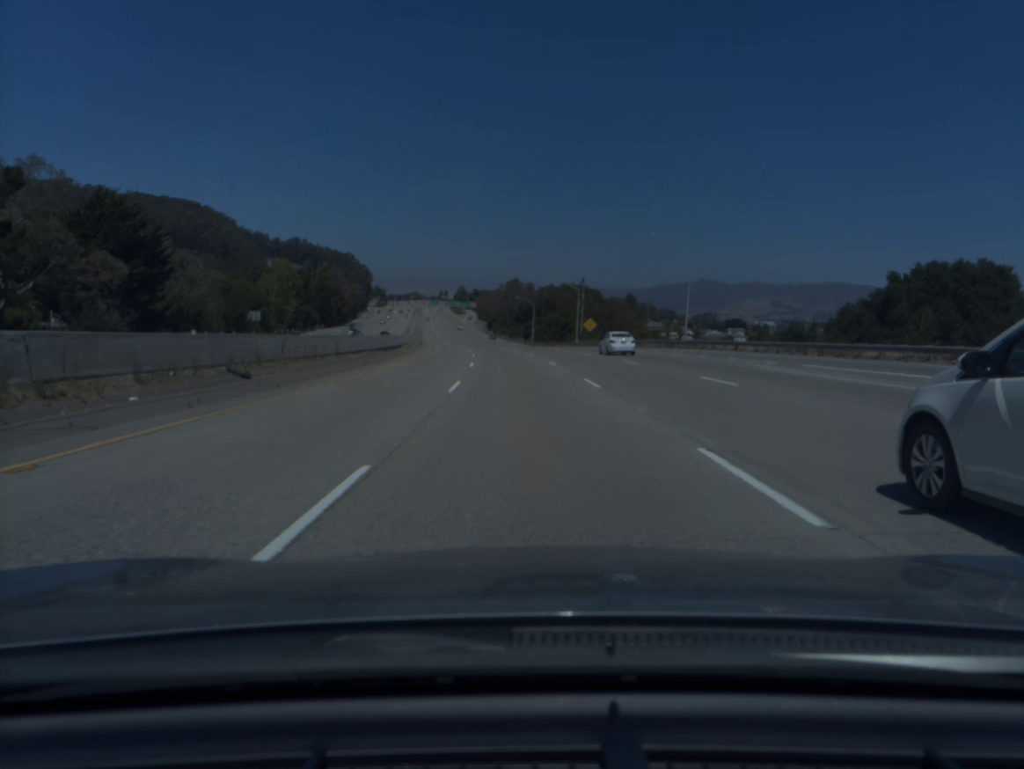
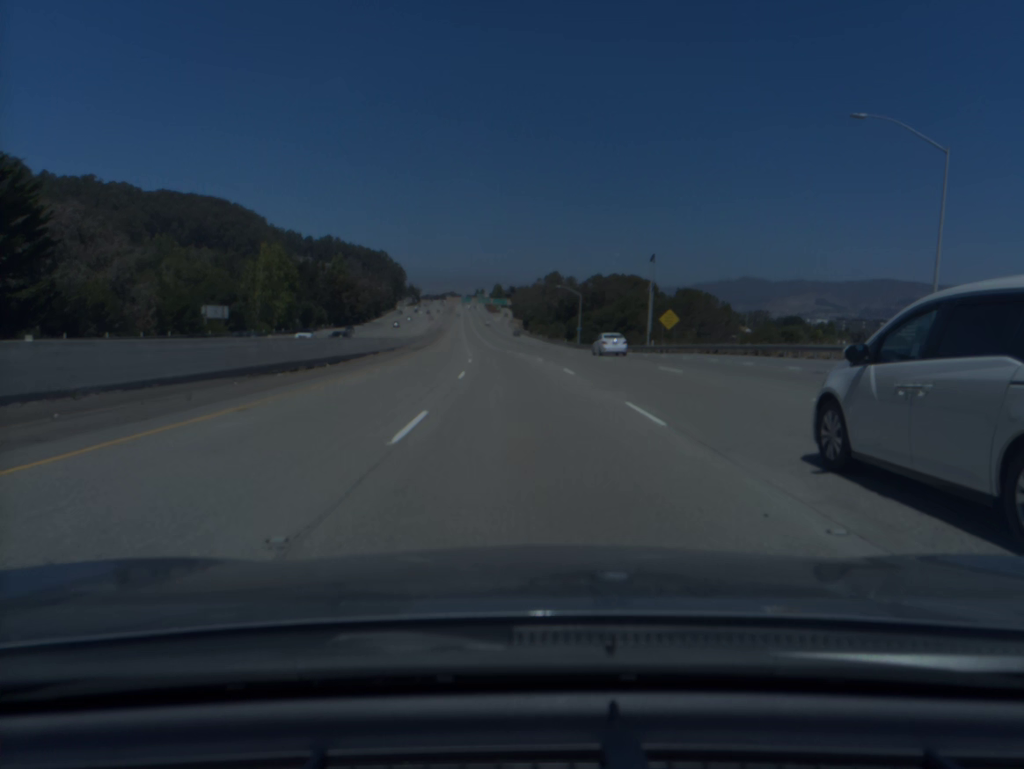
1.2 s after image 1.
(-0.9, +37.8) m; -3°
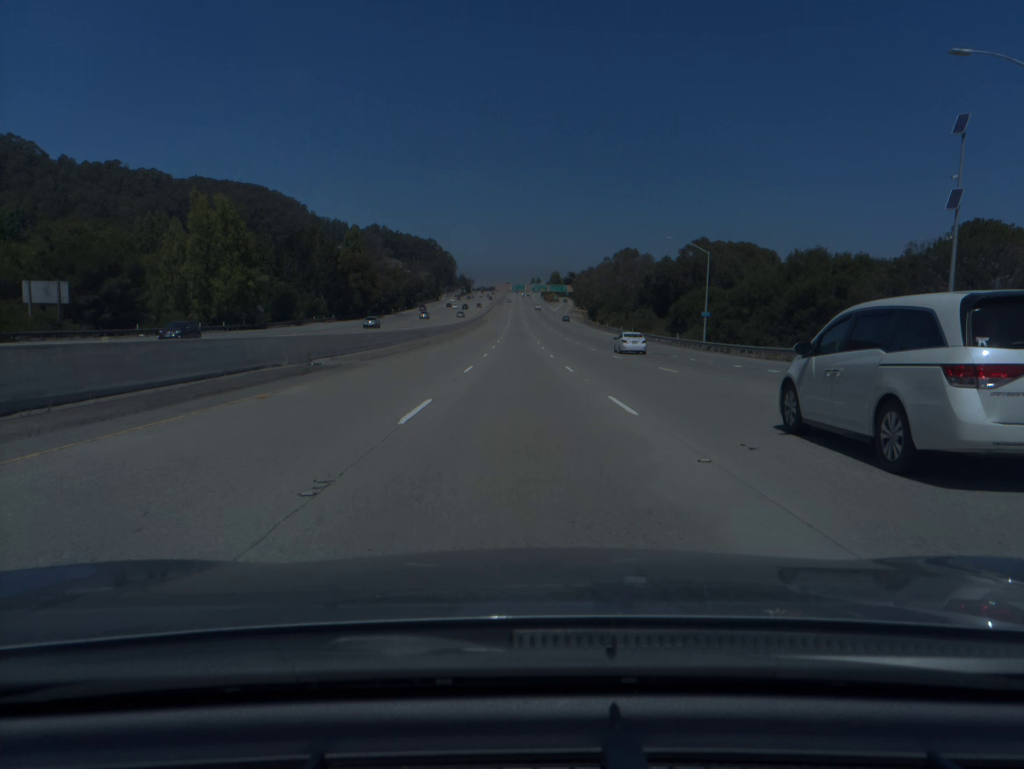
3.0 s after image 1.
(-2.1, +56.5) m; -4°
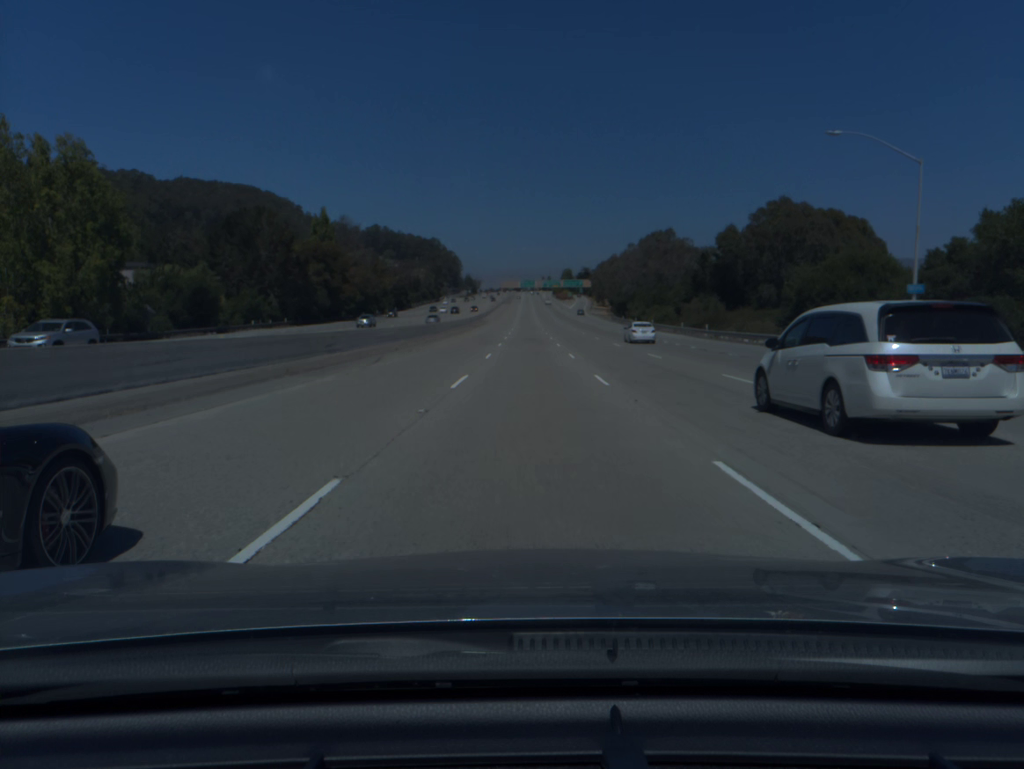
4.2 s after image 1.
(-0.4, +37.7) m; -1°
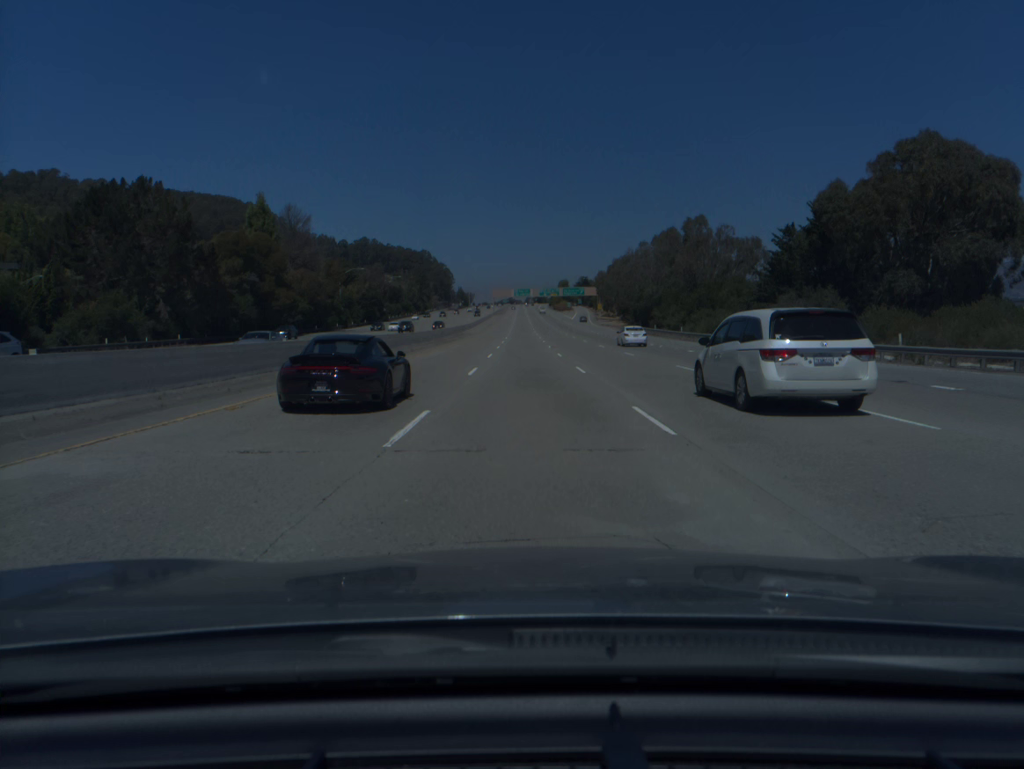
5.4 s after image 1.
(0.0, +37.6) m; 0°
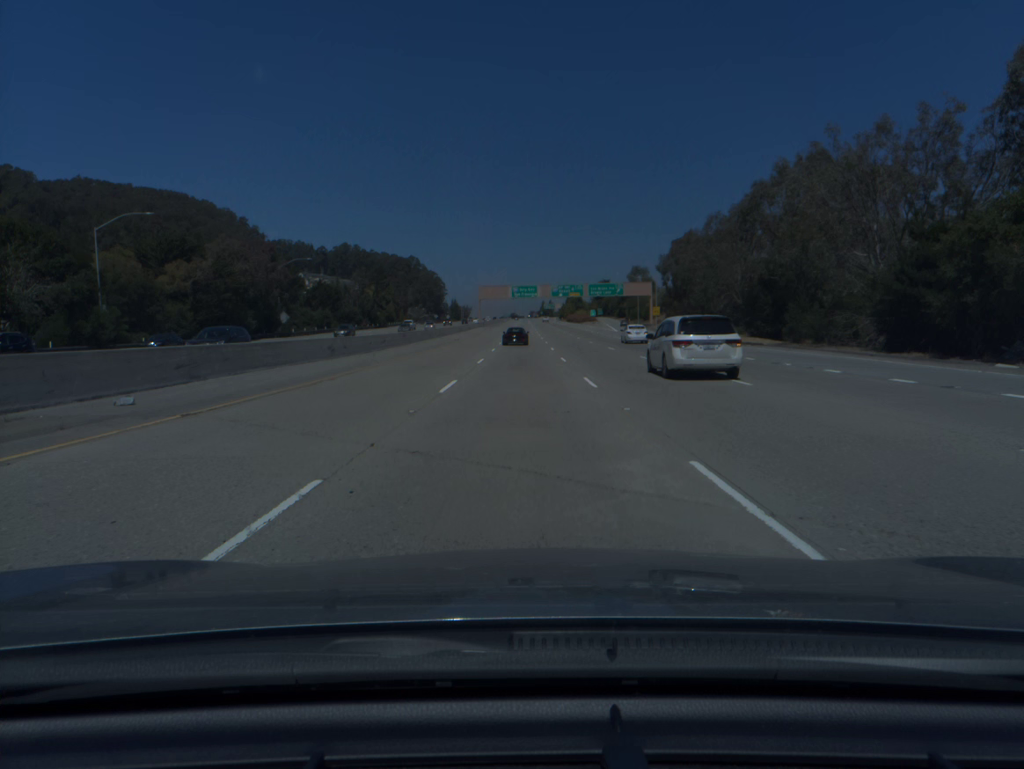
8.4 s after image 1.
(0.0, +93.7) m; 0°
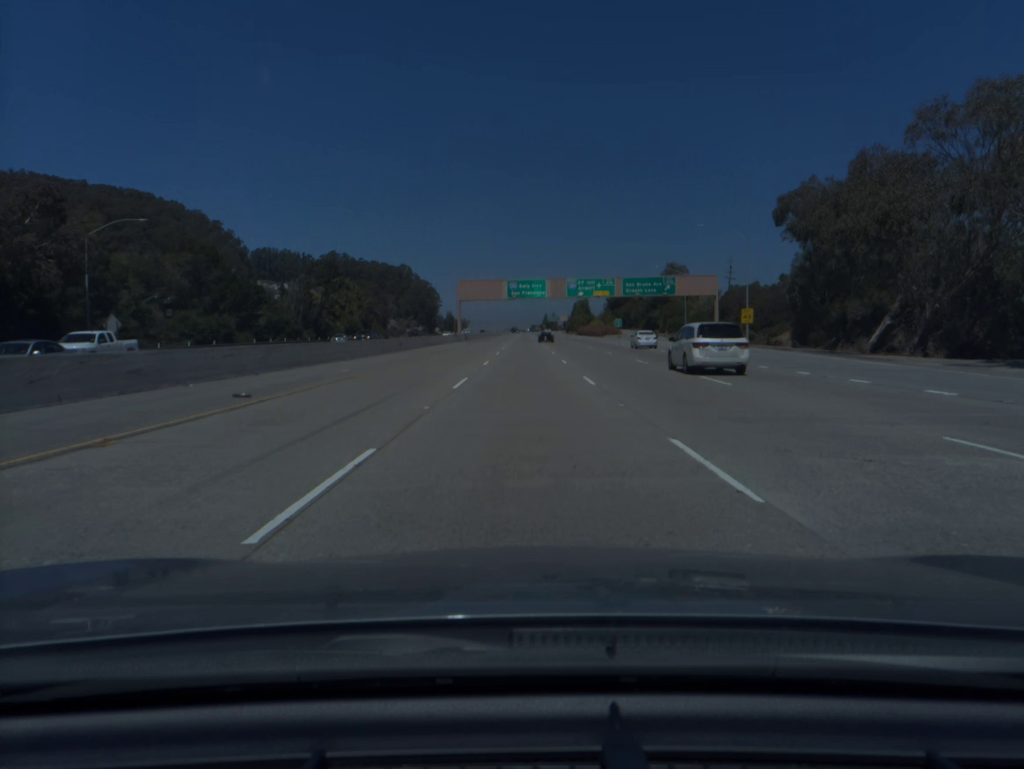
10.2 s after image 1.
(-0.1, +56.3) m; 0°
